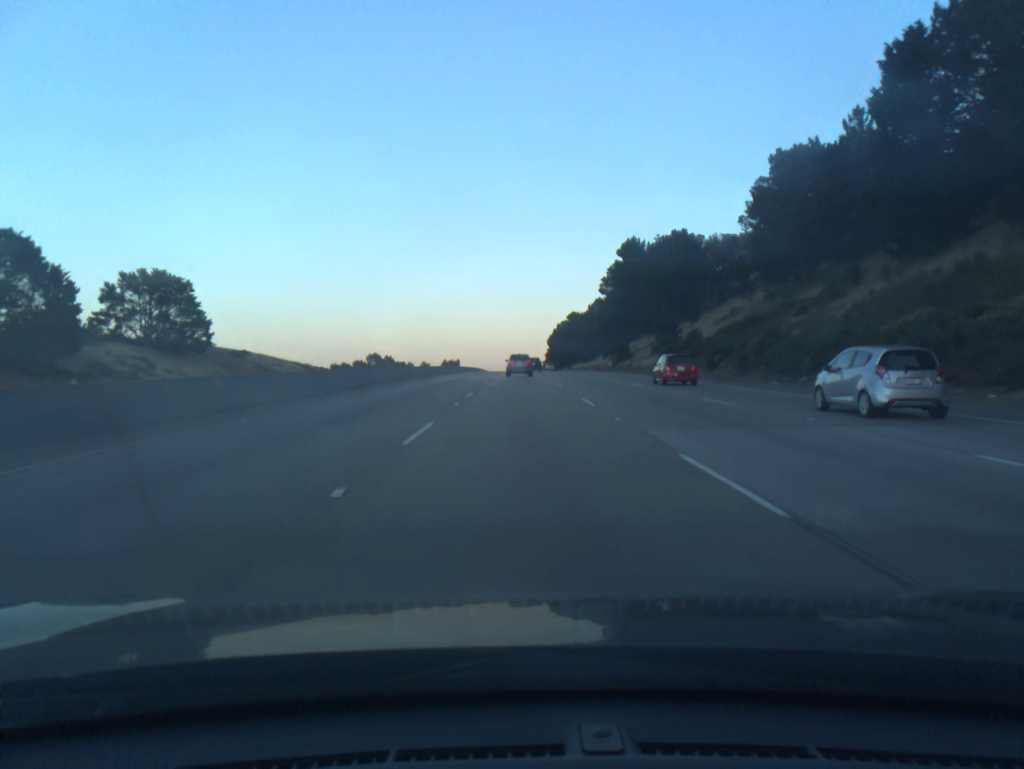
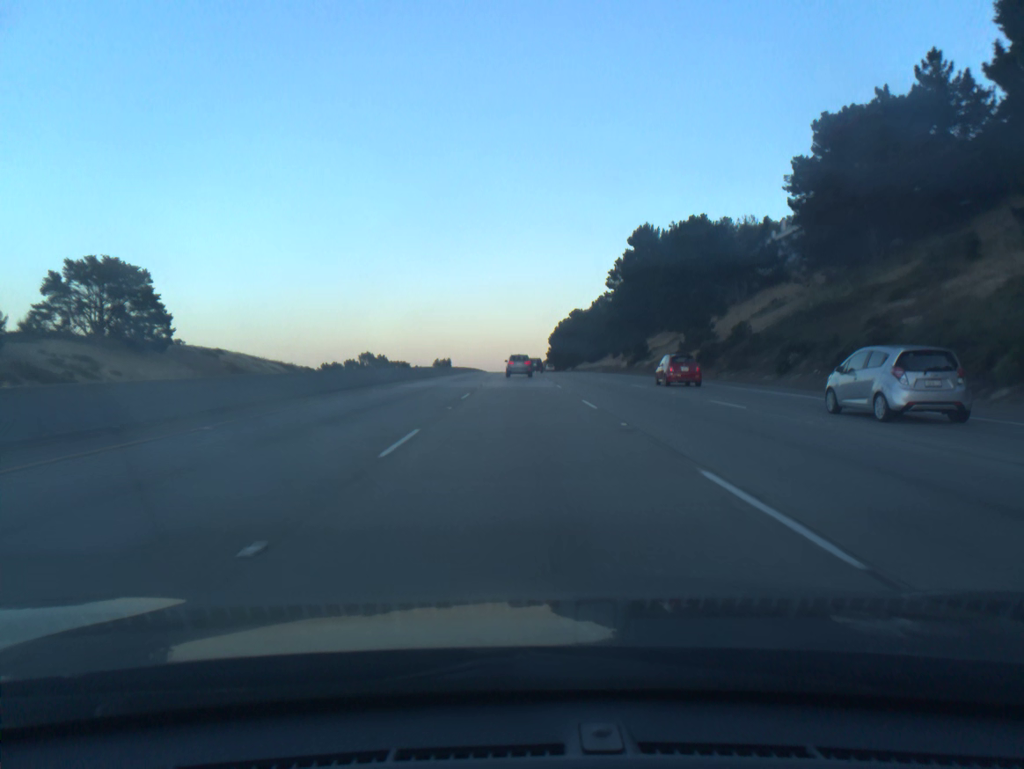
(0.0, +15.9) m; 0°
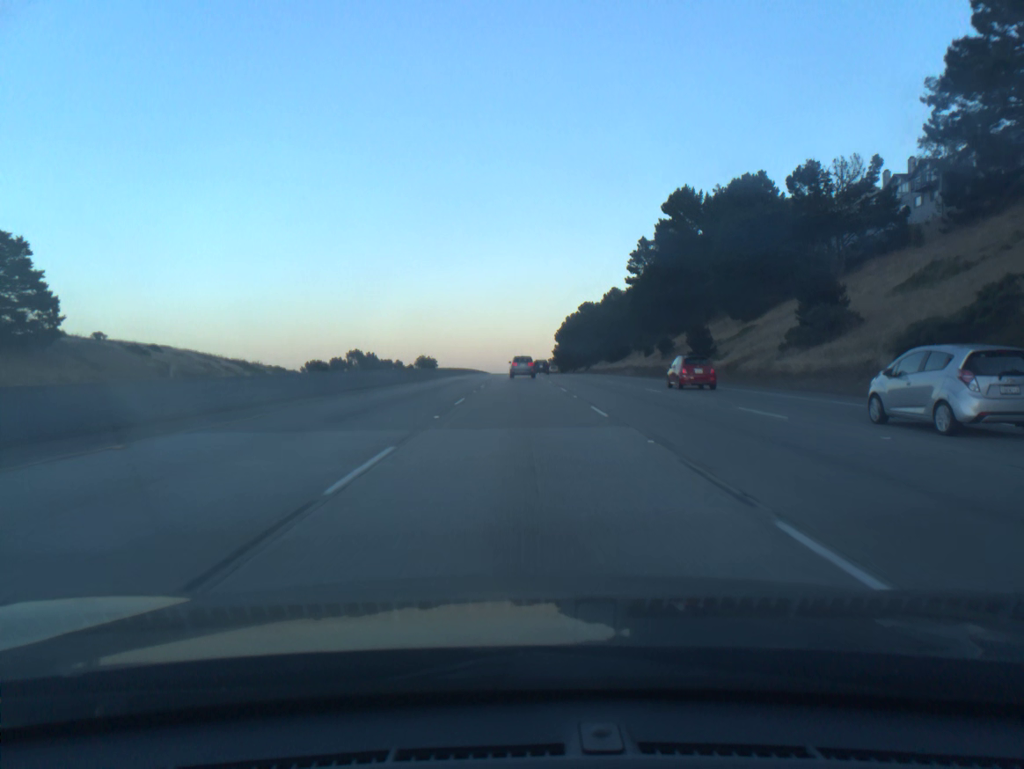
(-0.1, +32.0) m; 0°
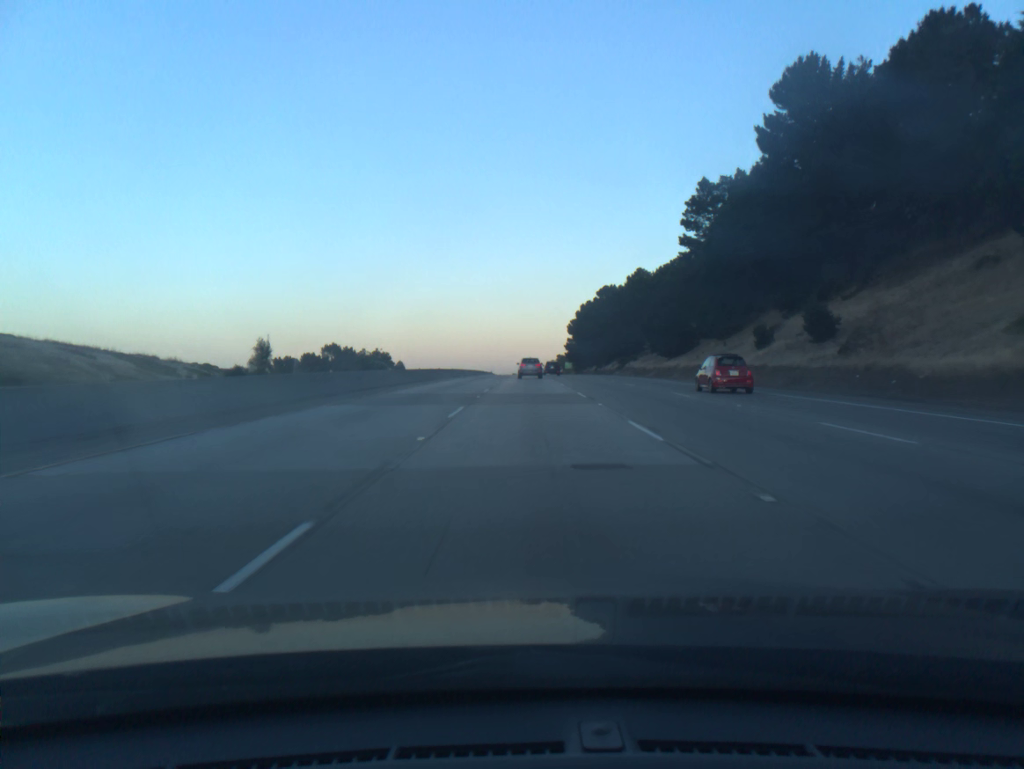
(-0.2, +48.7) m; 0°
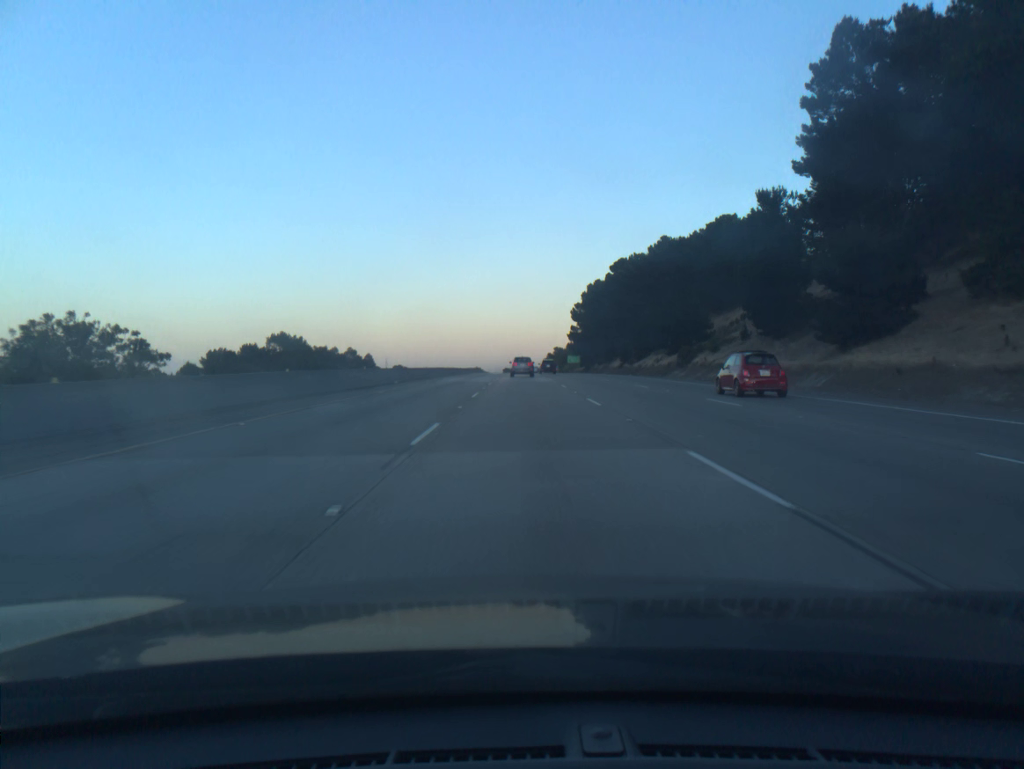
(+0.2, +49.5) m; +1°
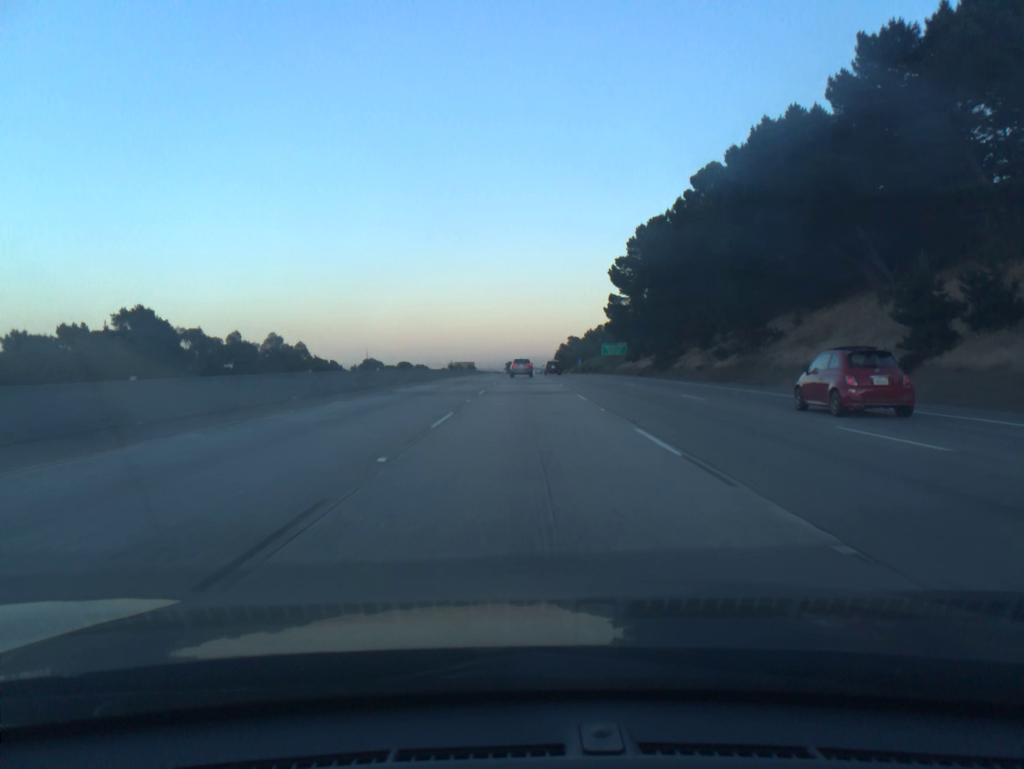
(0.0, +84.4) m; 0°
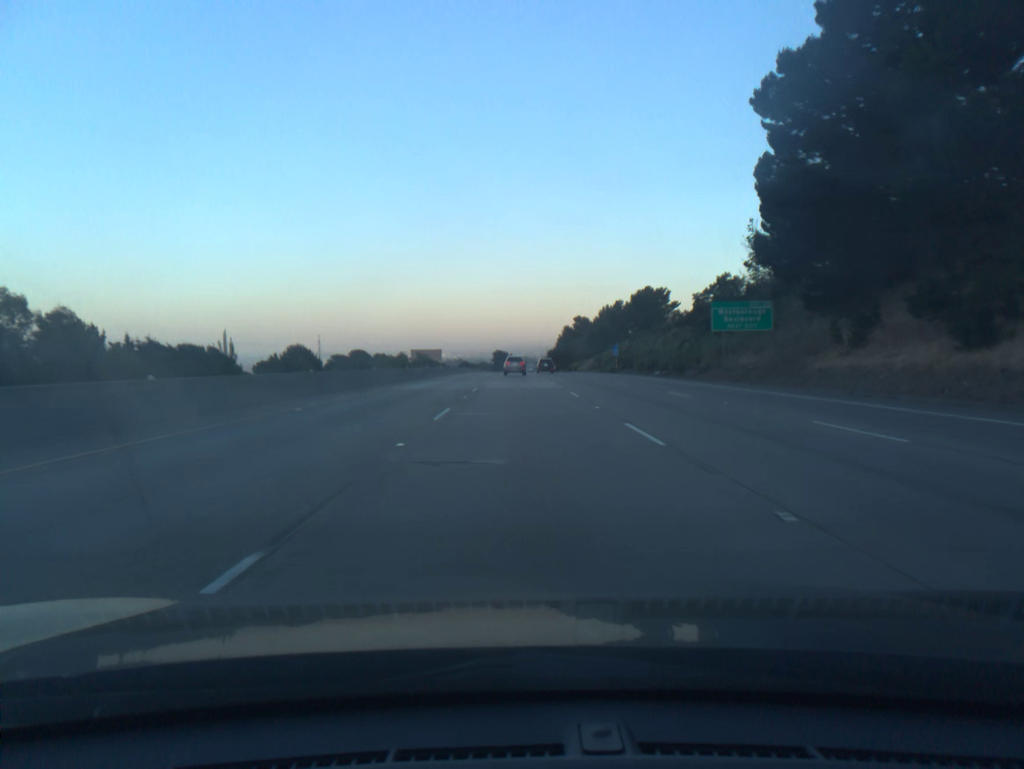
(+0.3, +86.5) m; +1°
